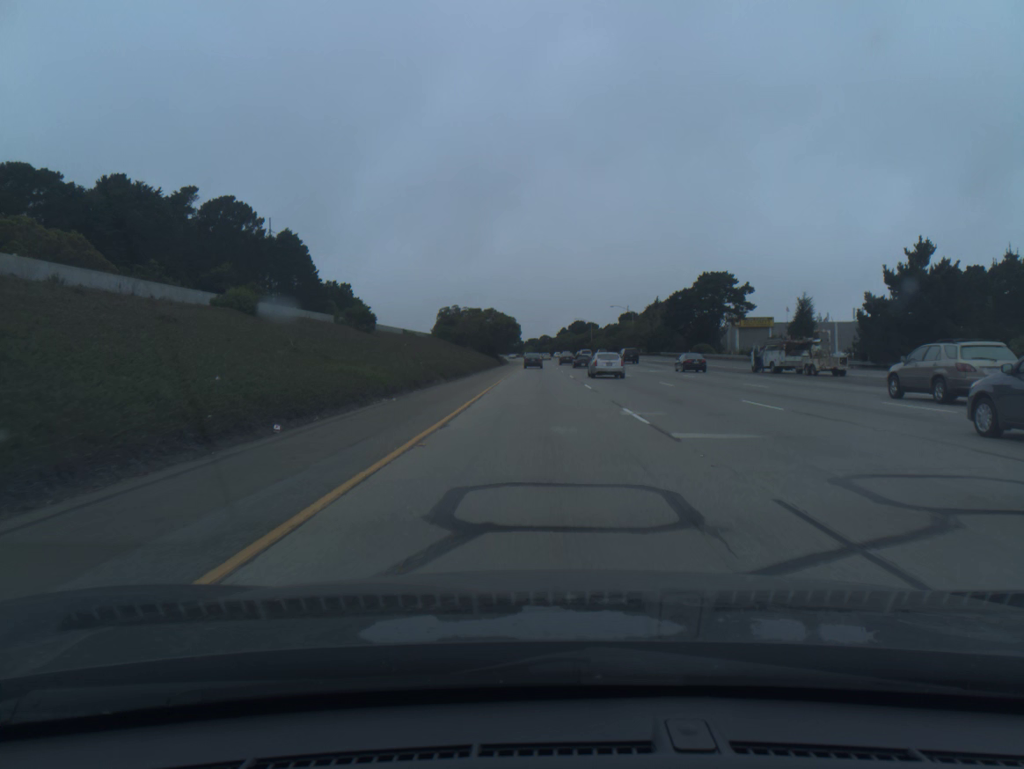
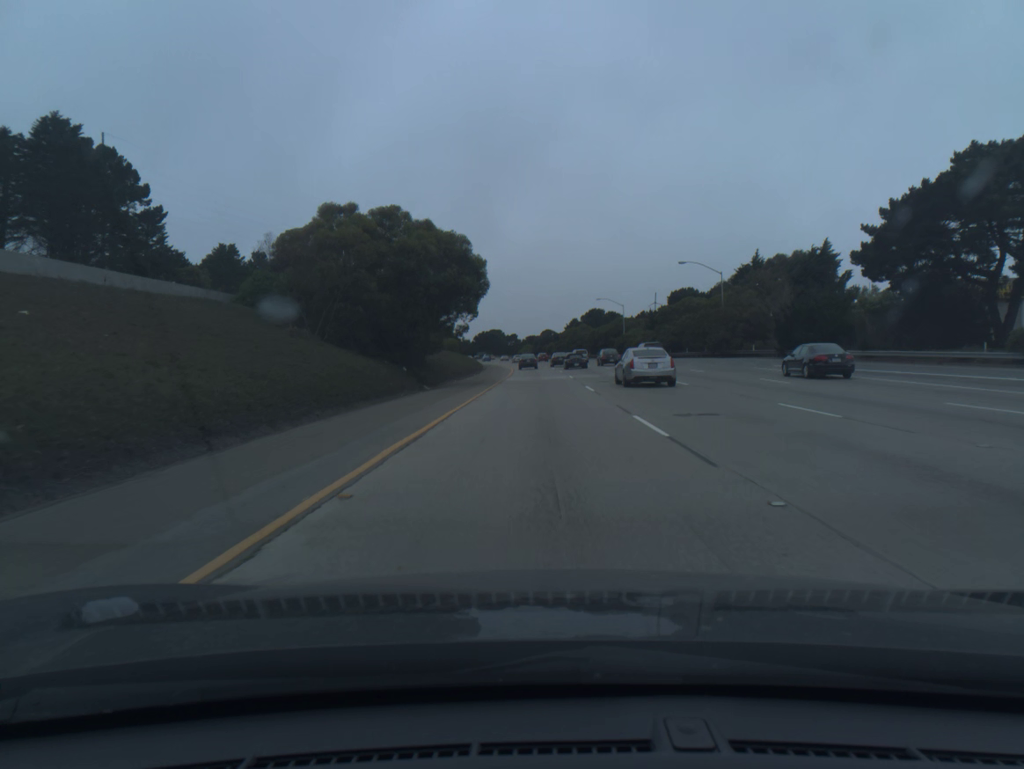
(0.0, +76.3) m; 0°
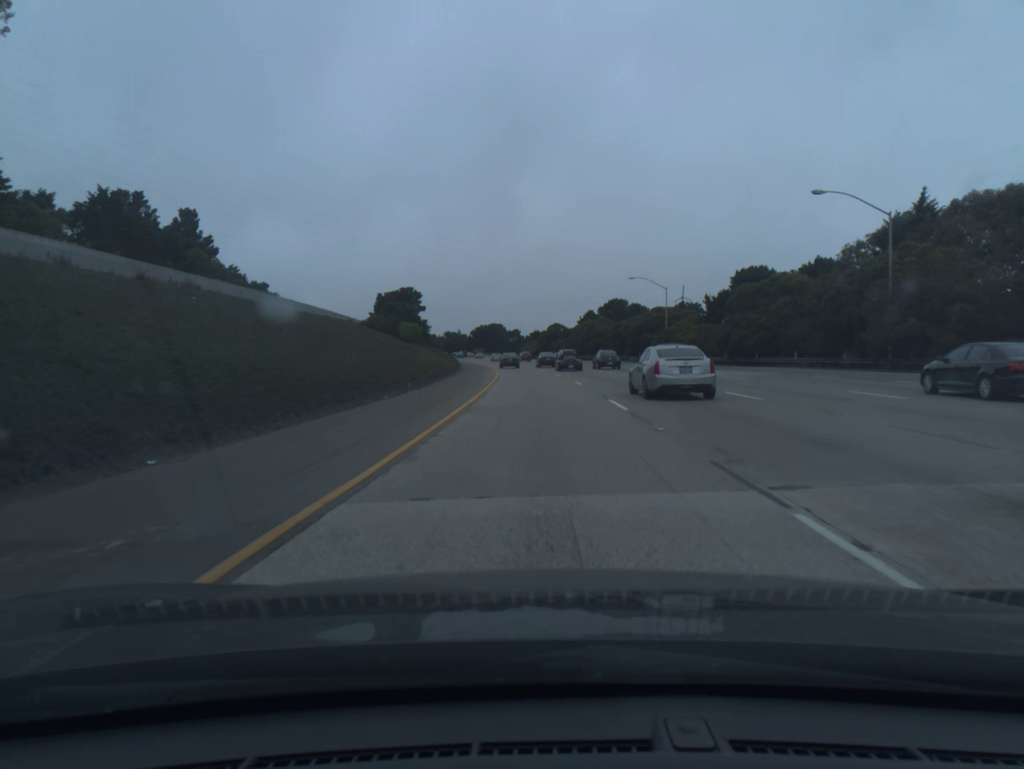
(-0.1, +38.5) m; 0°
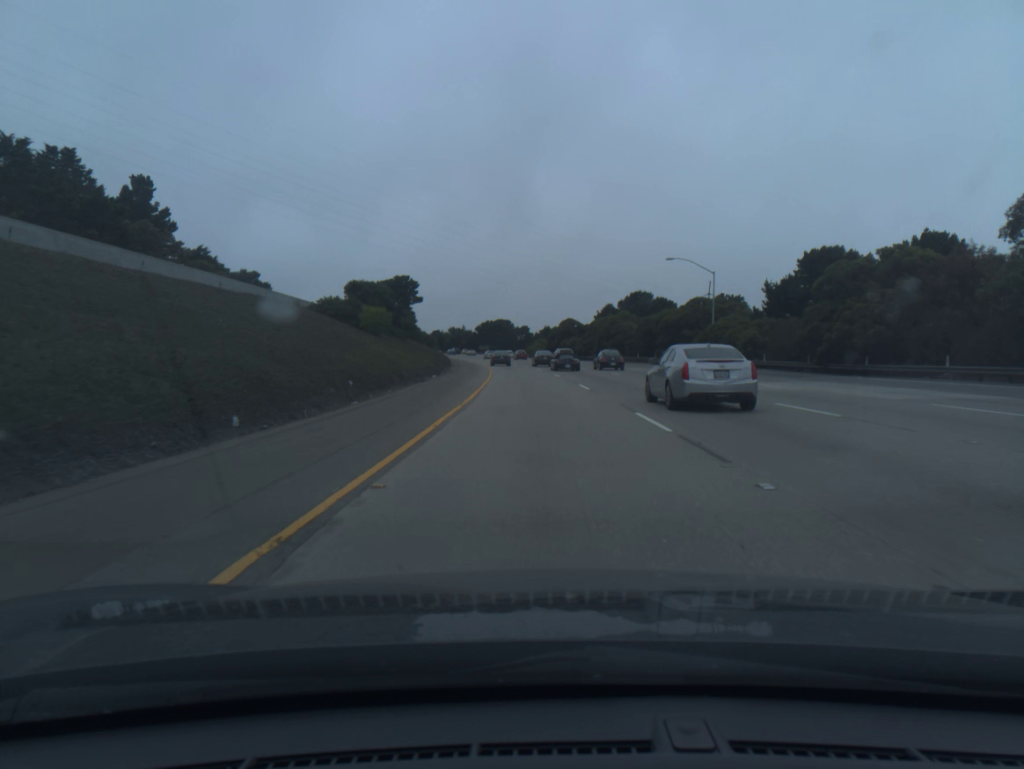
(-0.1, +19.3) m; -1°
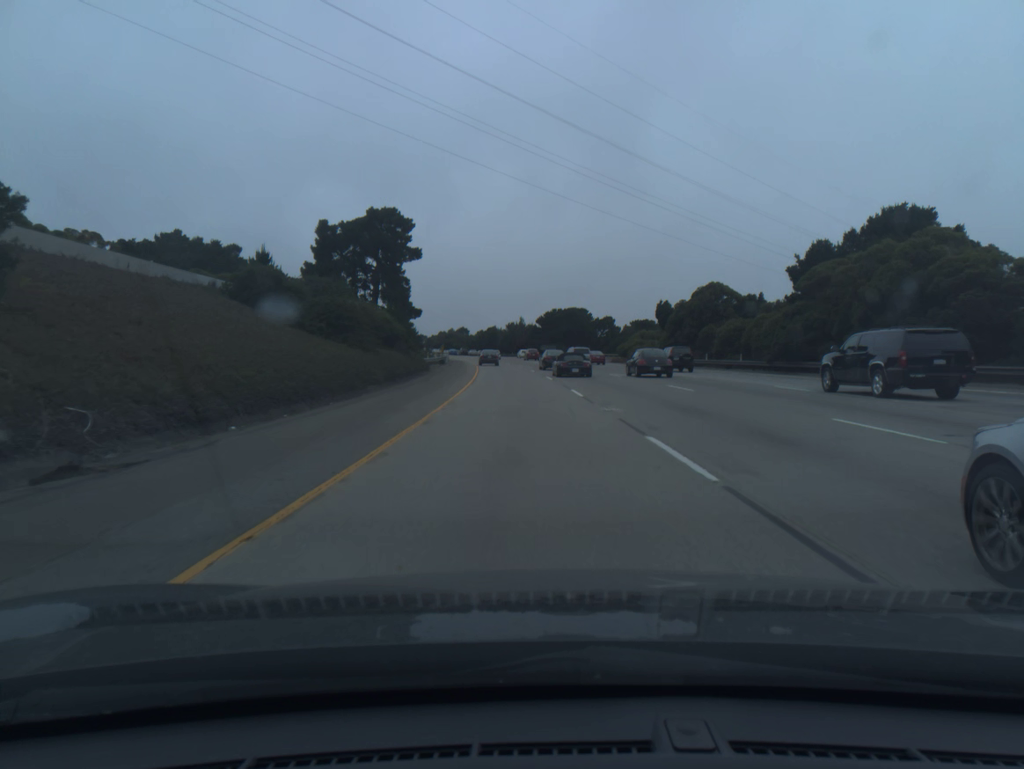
(-2.9, +77.4) m; -5°
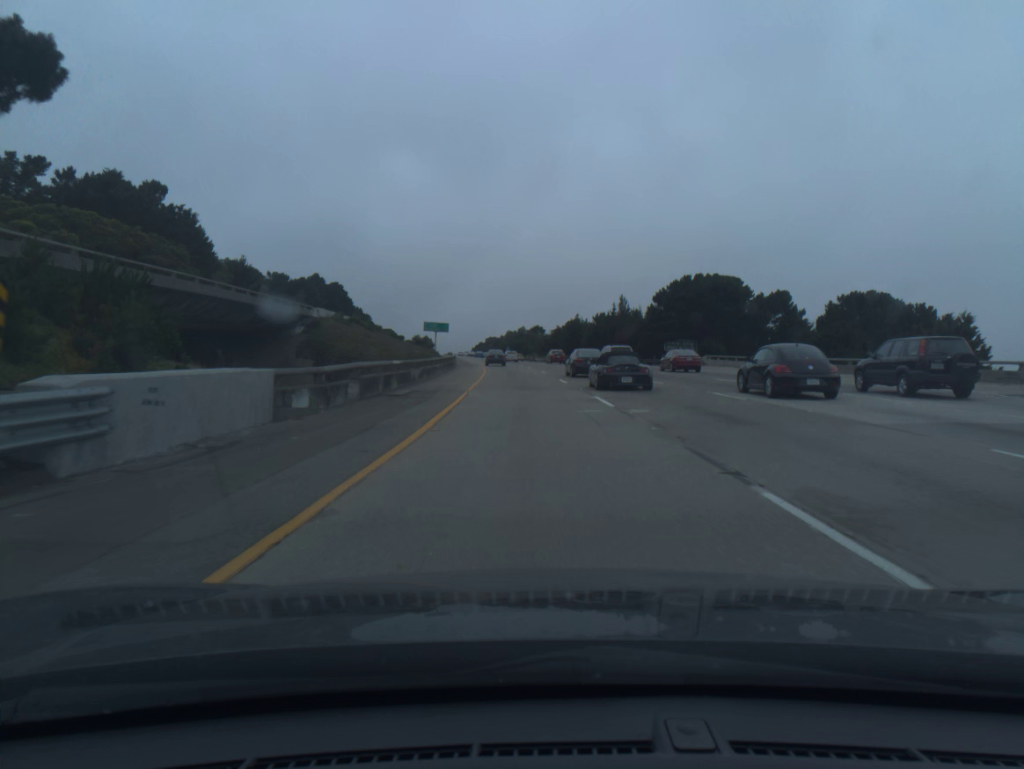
(-4.4, +77.0) m; -6°
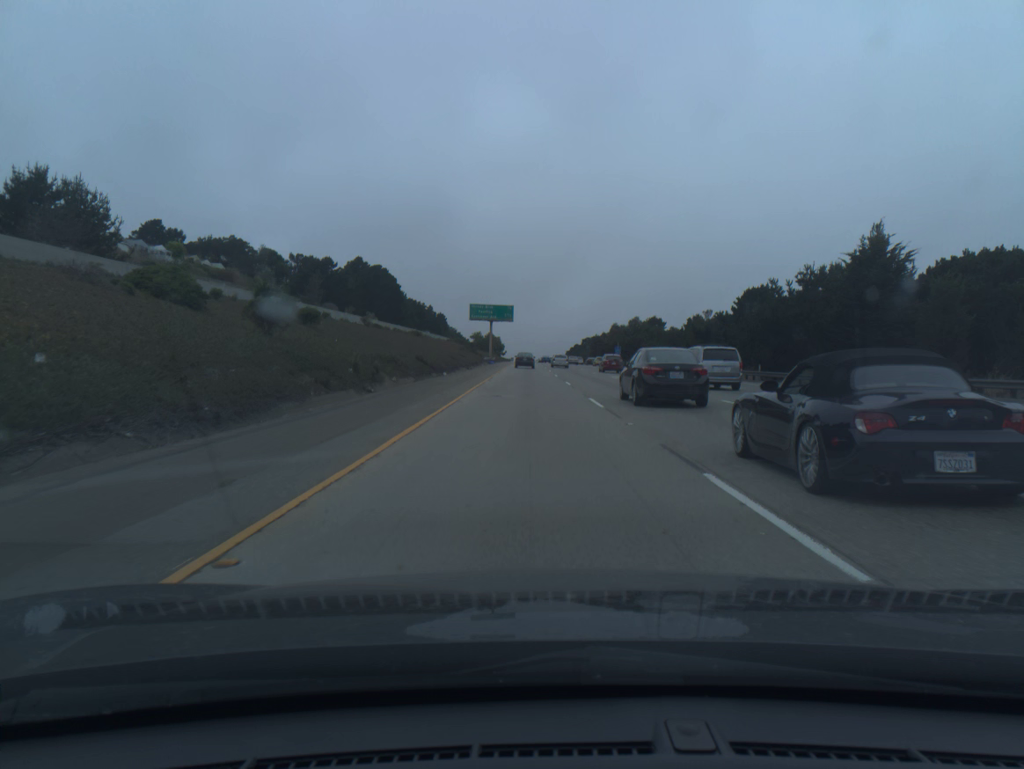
(-5.6, +95.1) m; -7°
